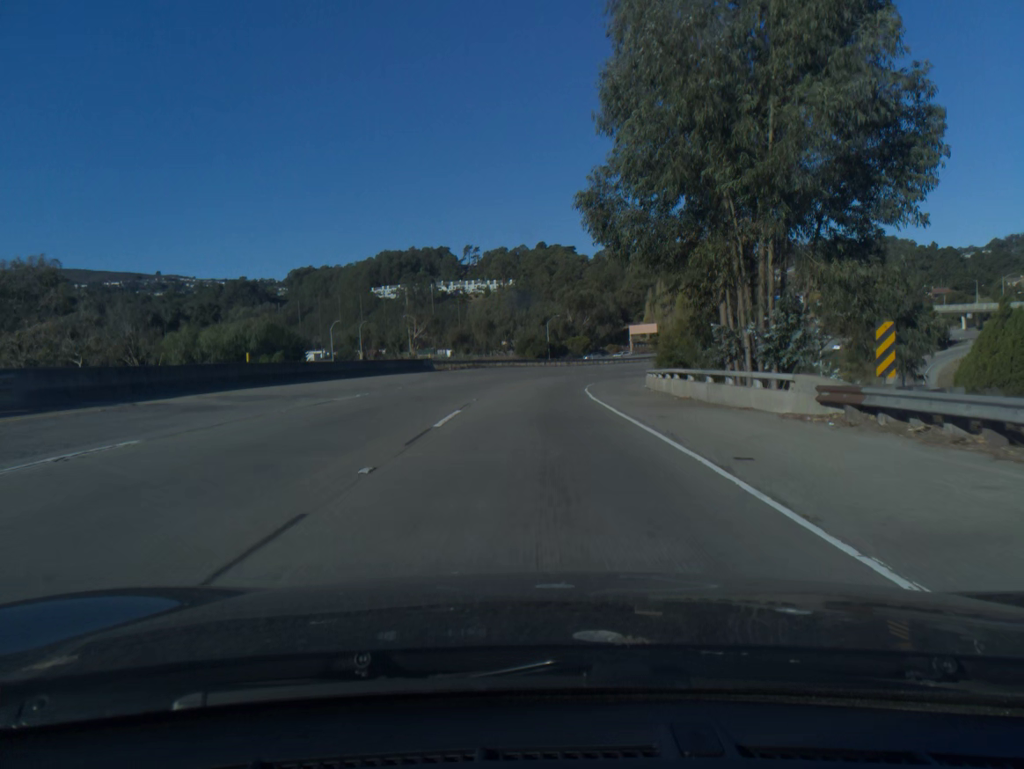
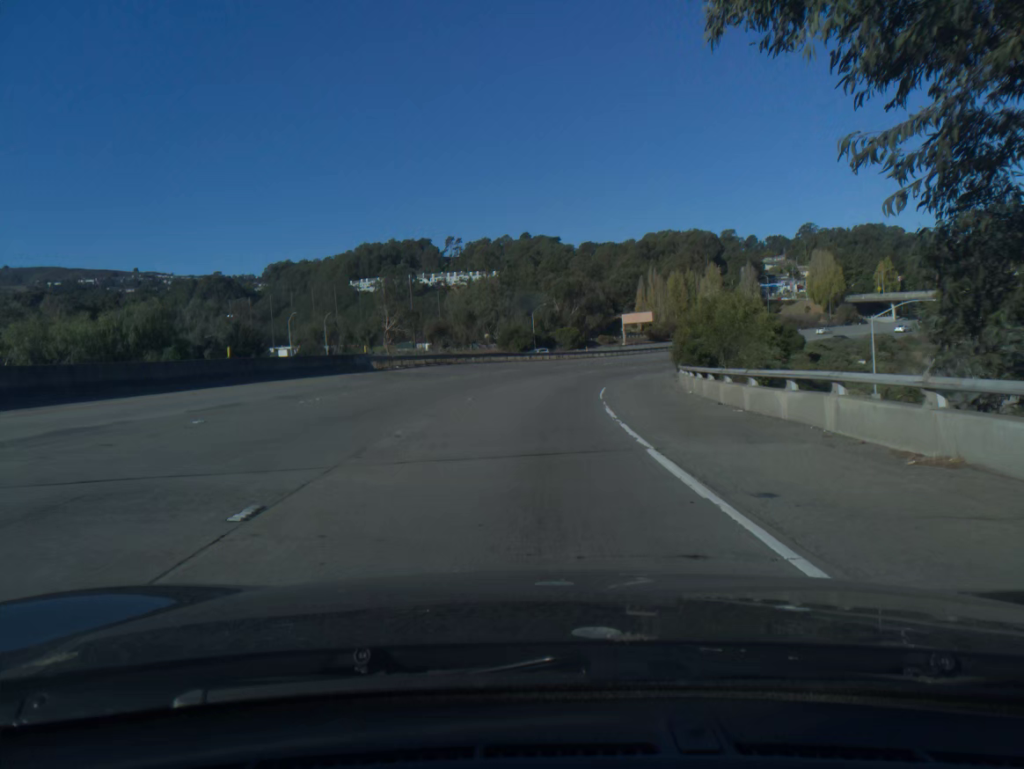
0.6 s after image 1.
(+0.1, +16.9) m; +1°
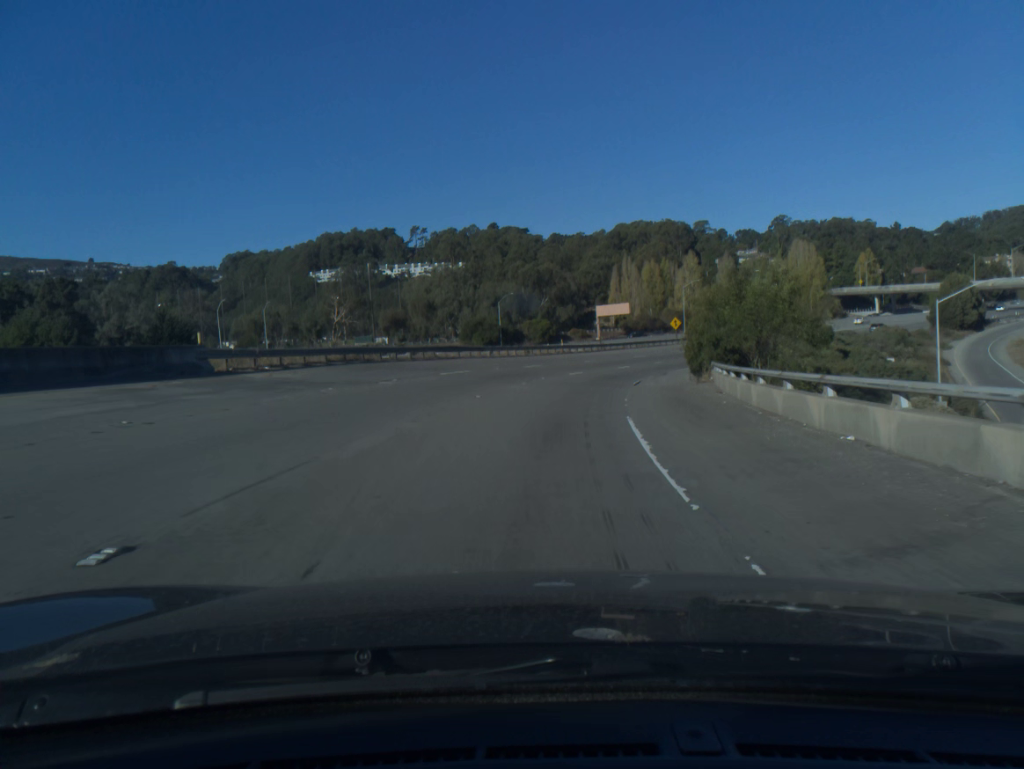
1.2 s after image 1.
(+0.2, +16.8) m; +2°
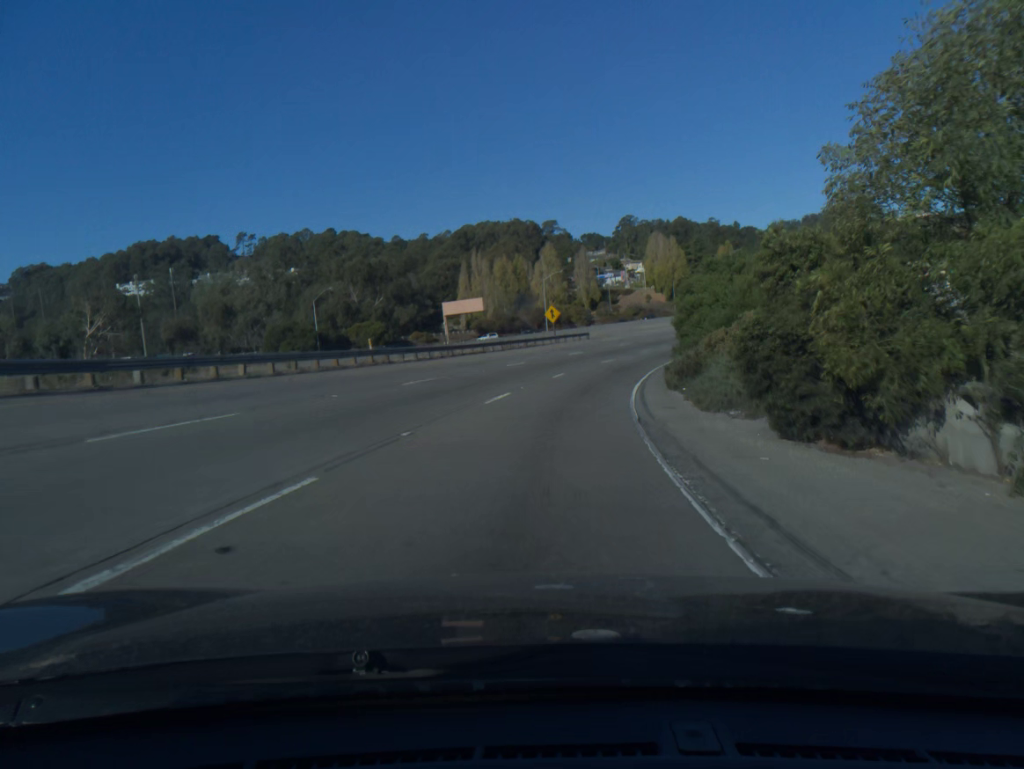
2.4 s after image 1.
(+2.8, +33.4) m; +11°
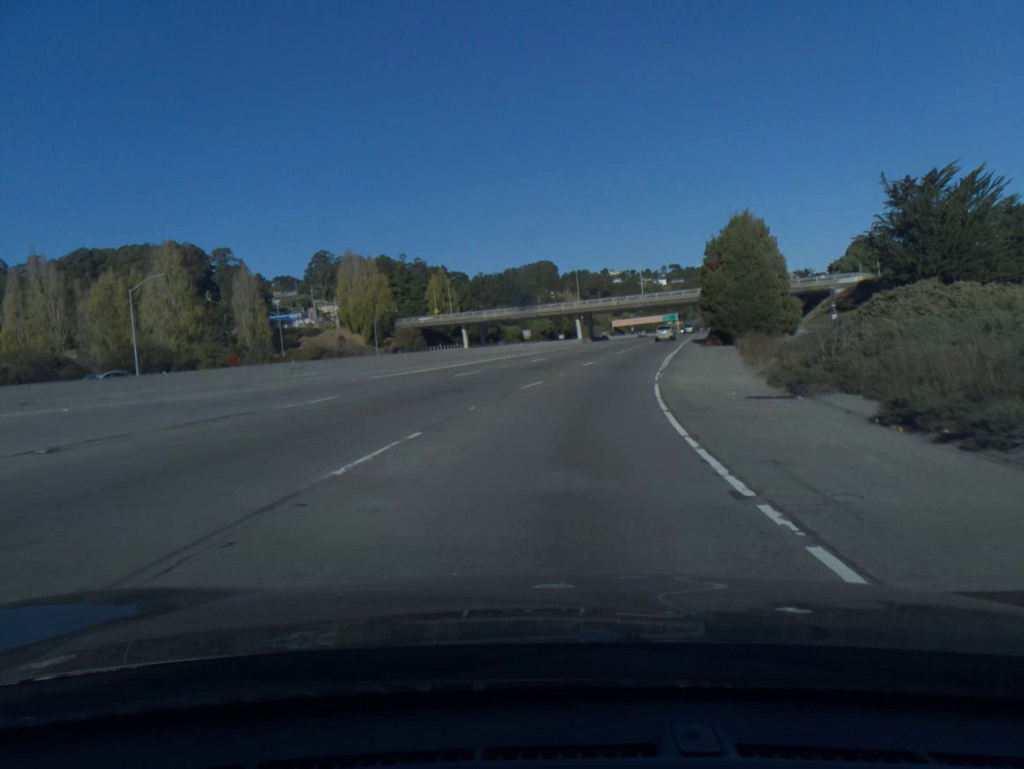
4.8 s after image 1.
(+11.9, +65.4) m; +21°
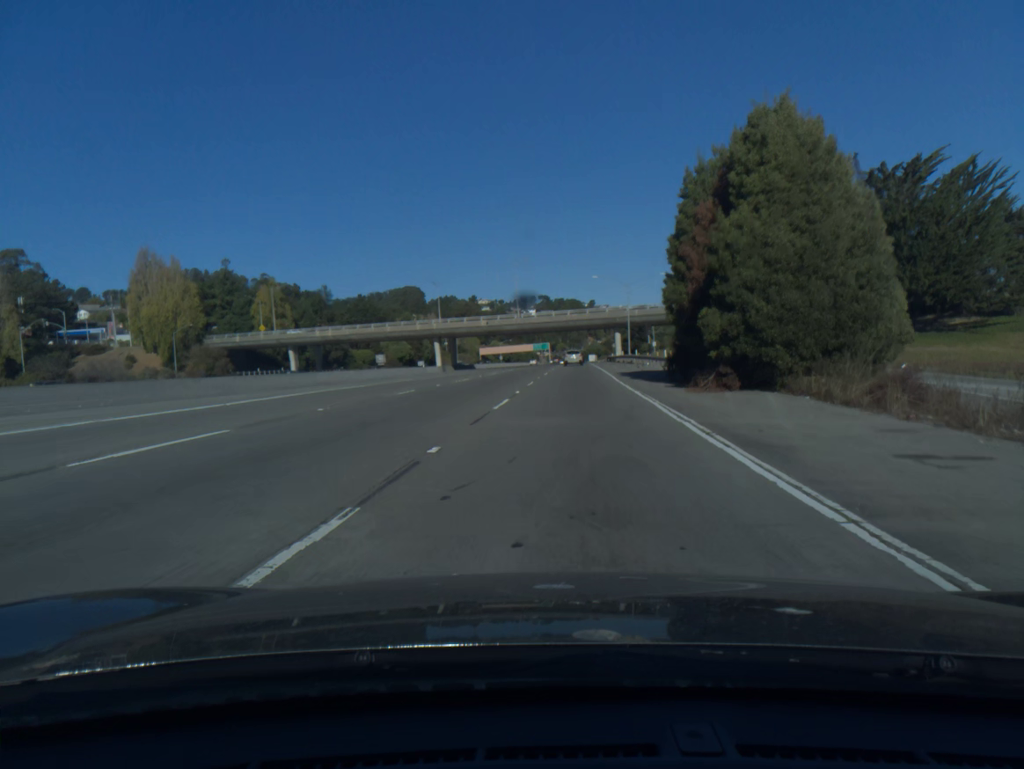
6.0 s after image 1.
(+3.1, +33.4) m; +10°
